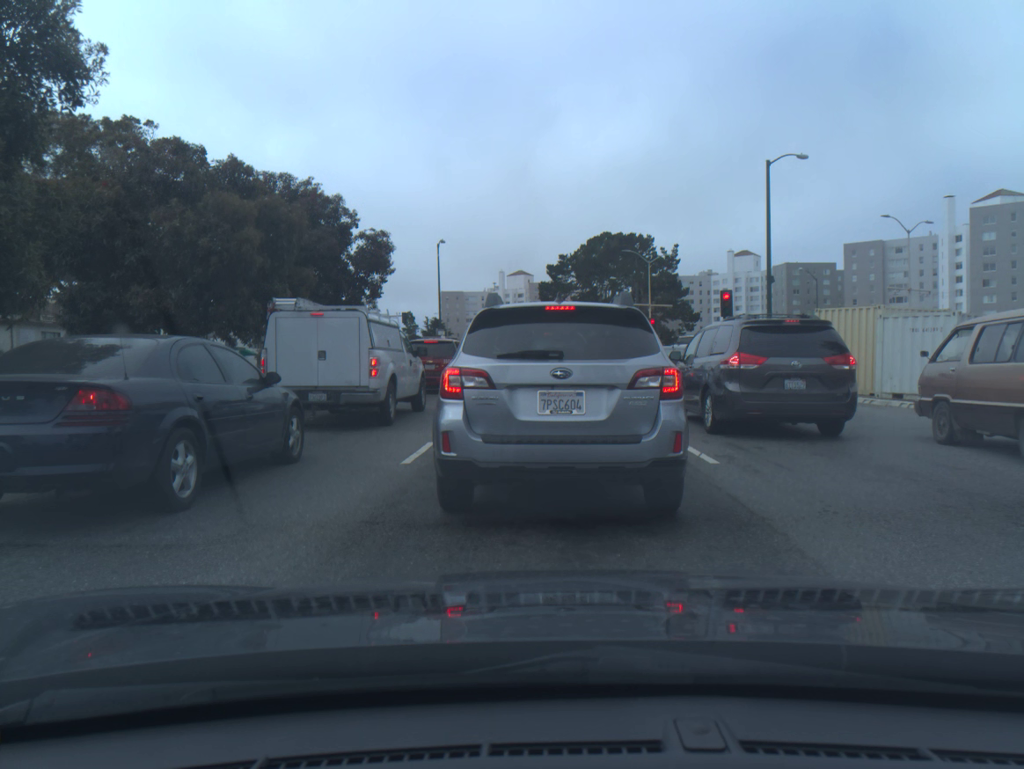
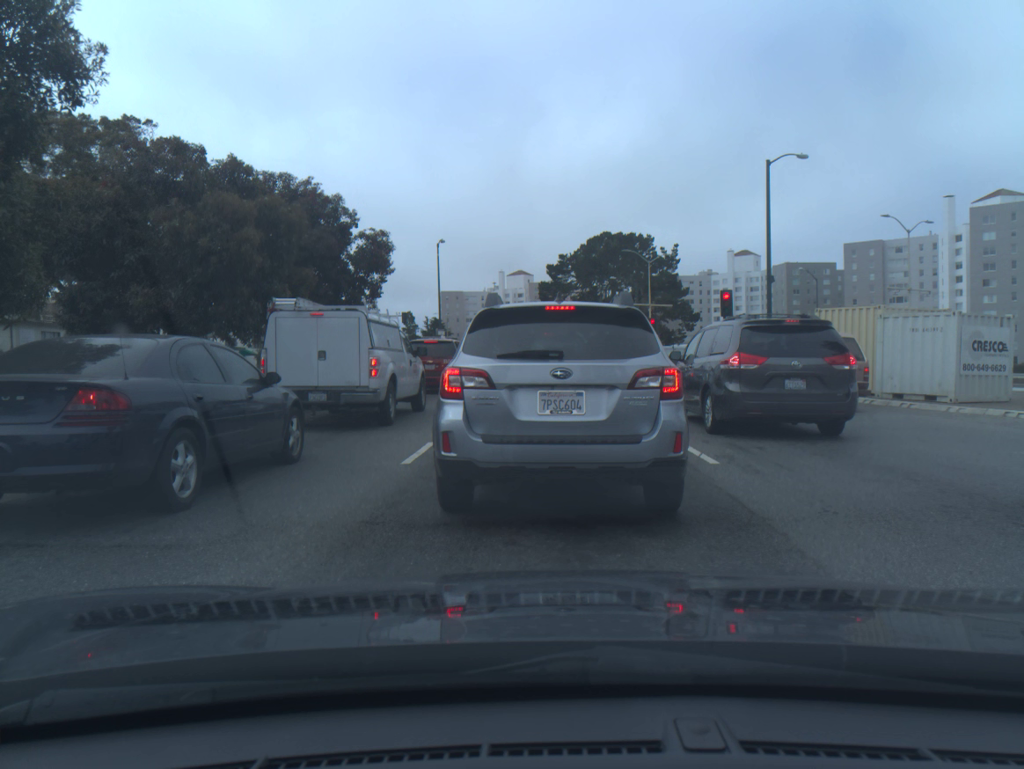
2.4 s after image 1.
(-0.1, 0.0) m; 0°
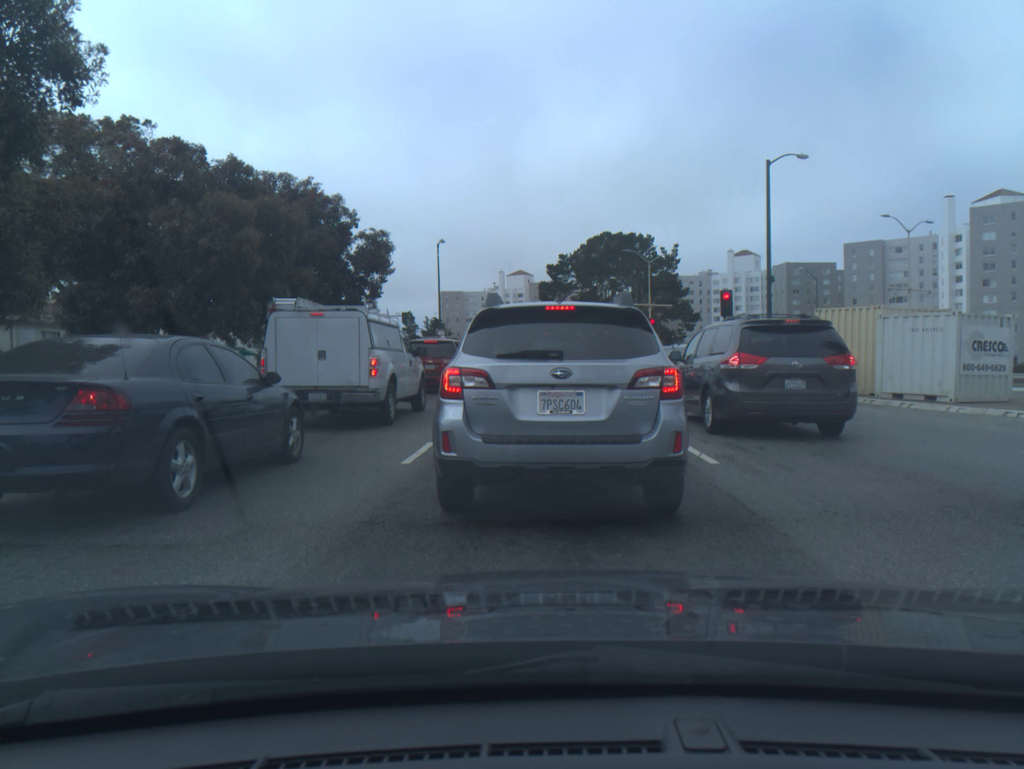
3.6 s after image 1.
(0.0, 0.0) m; 0°
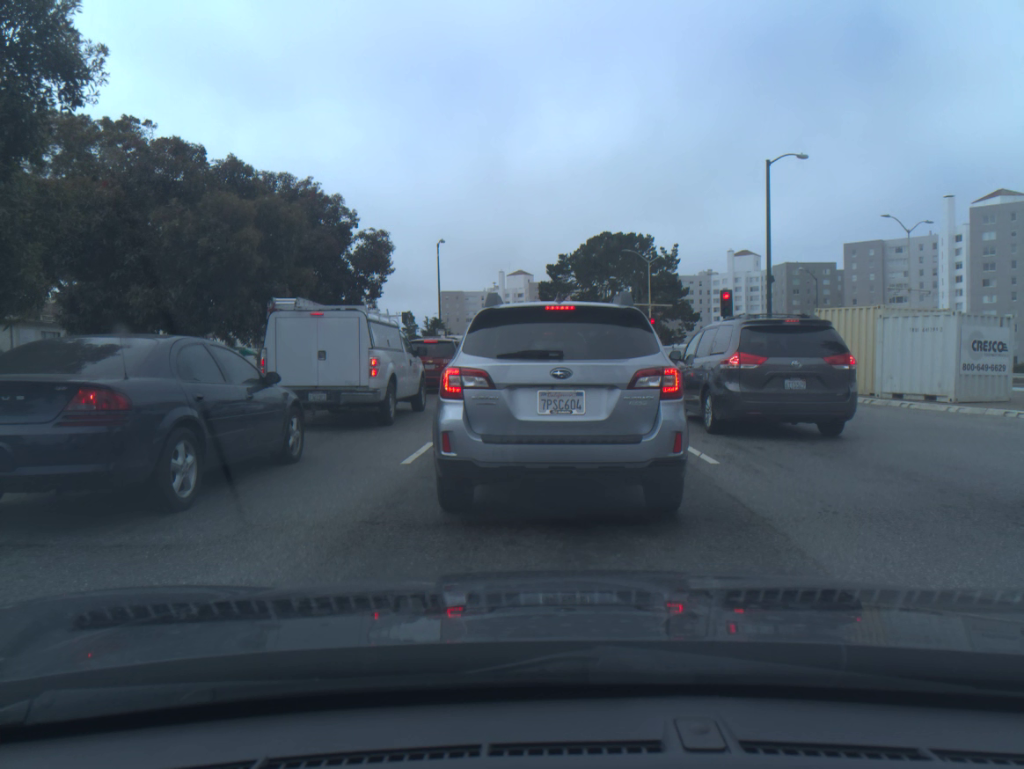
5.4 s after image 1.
(0.0, 0.0) m; 0°
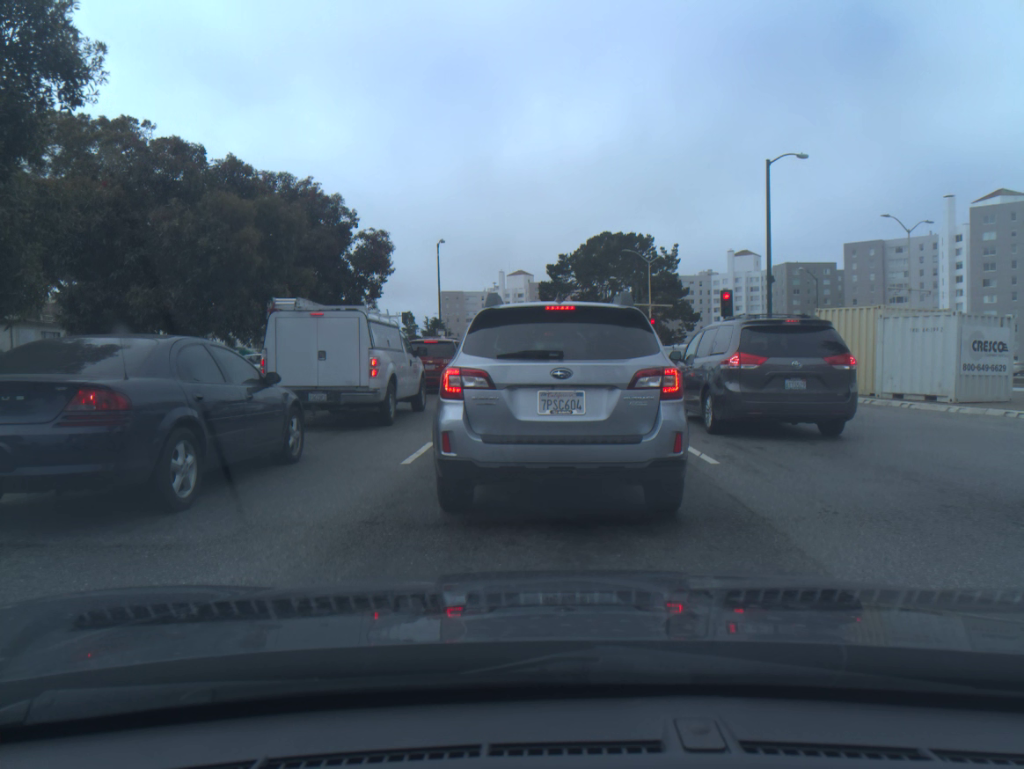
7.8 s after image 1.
(0.0, 0.0) m; 0°
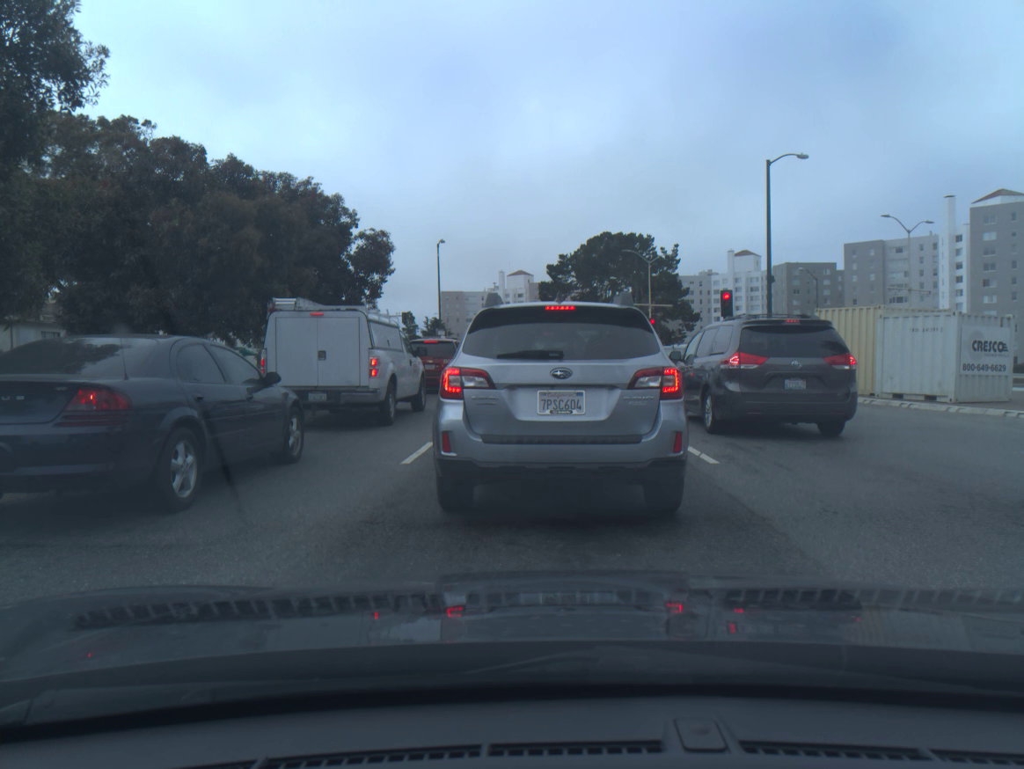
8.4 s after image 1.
(0.0, 0.0) m; 0°
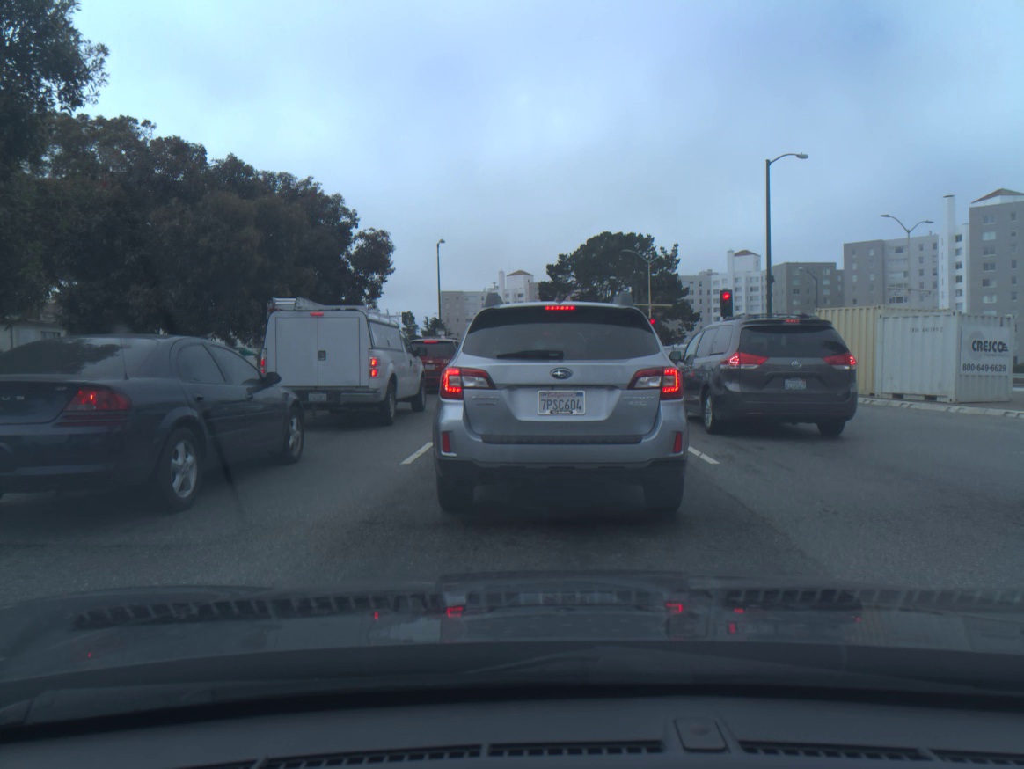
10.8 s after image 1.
(0.0, 0.0) m; 0°
